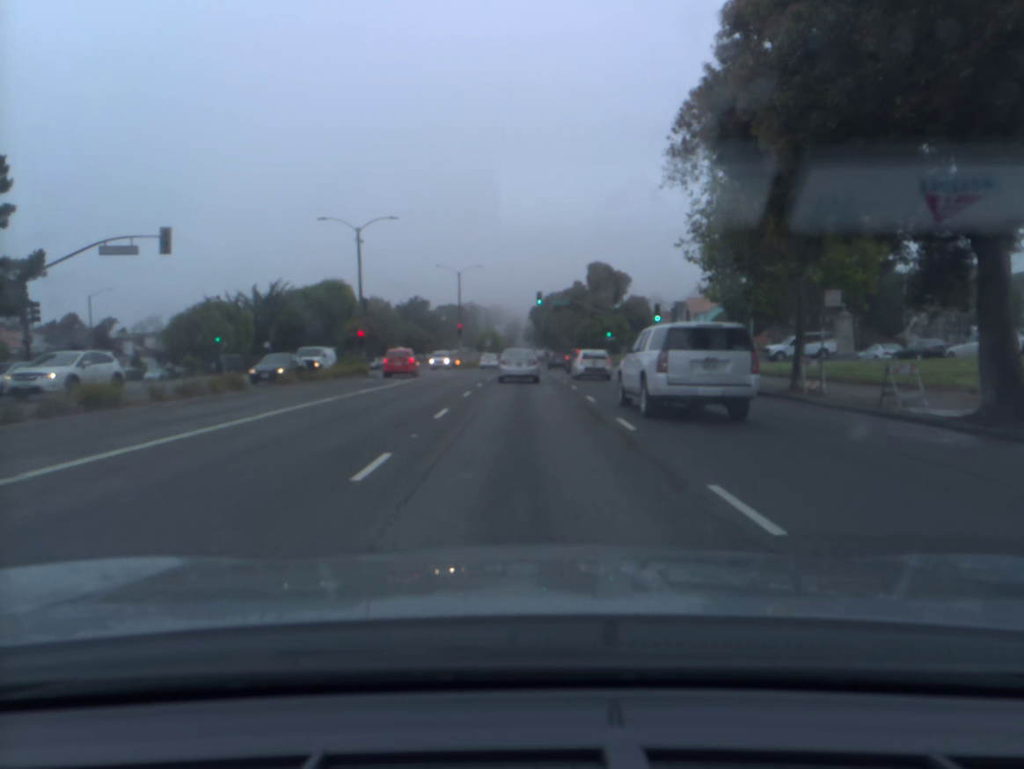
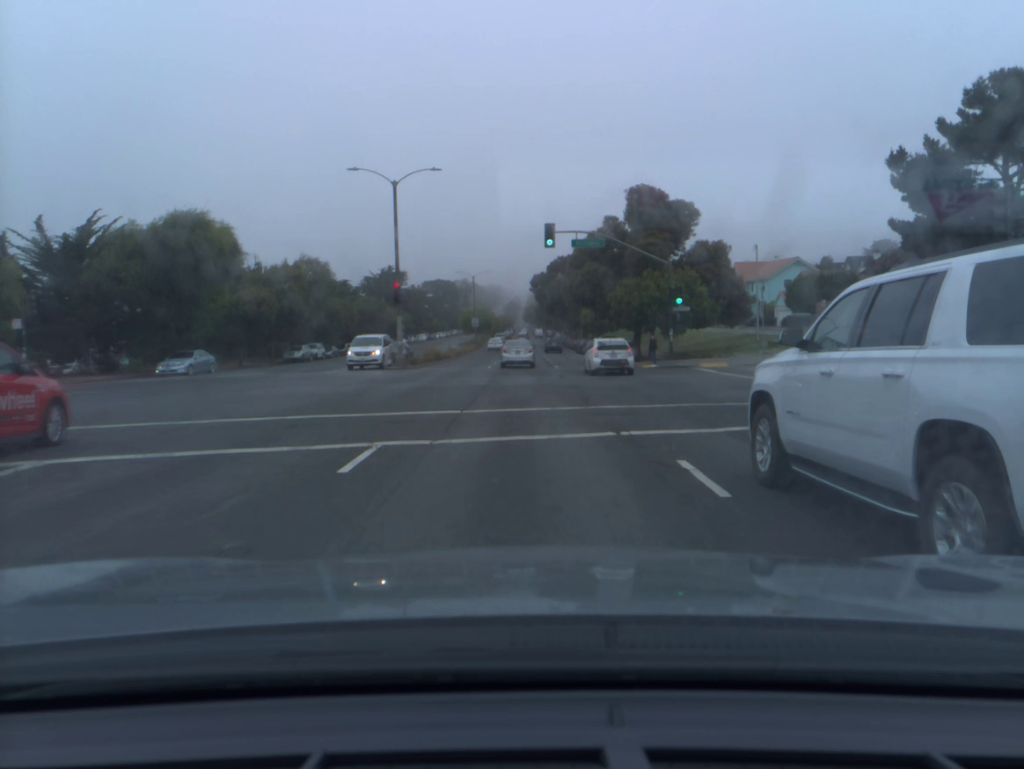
(+0.1, +35.3) m; 0°
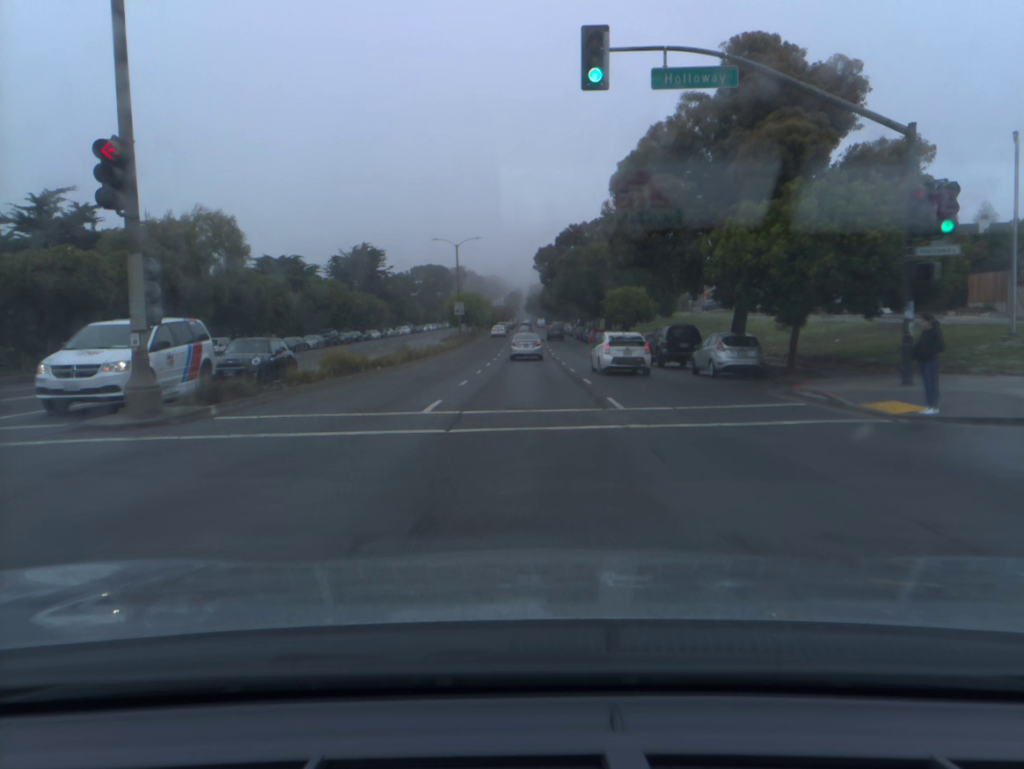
(-0.1, +26.7) m; 0°
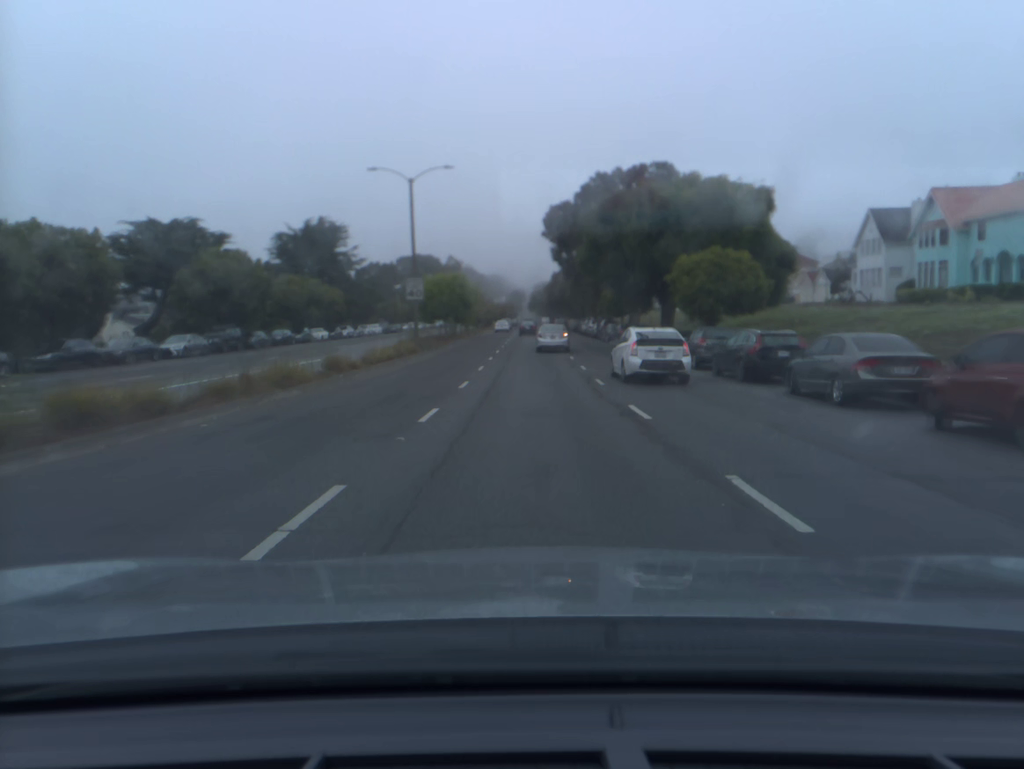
(-0.1, +31.6) m; 0°
